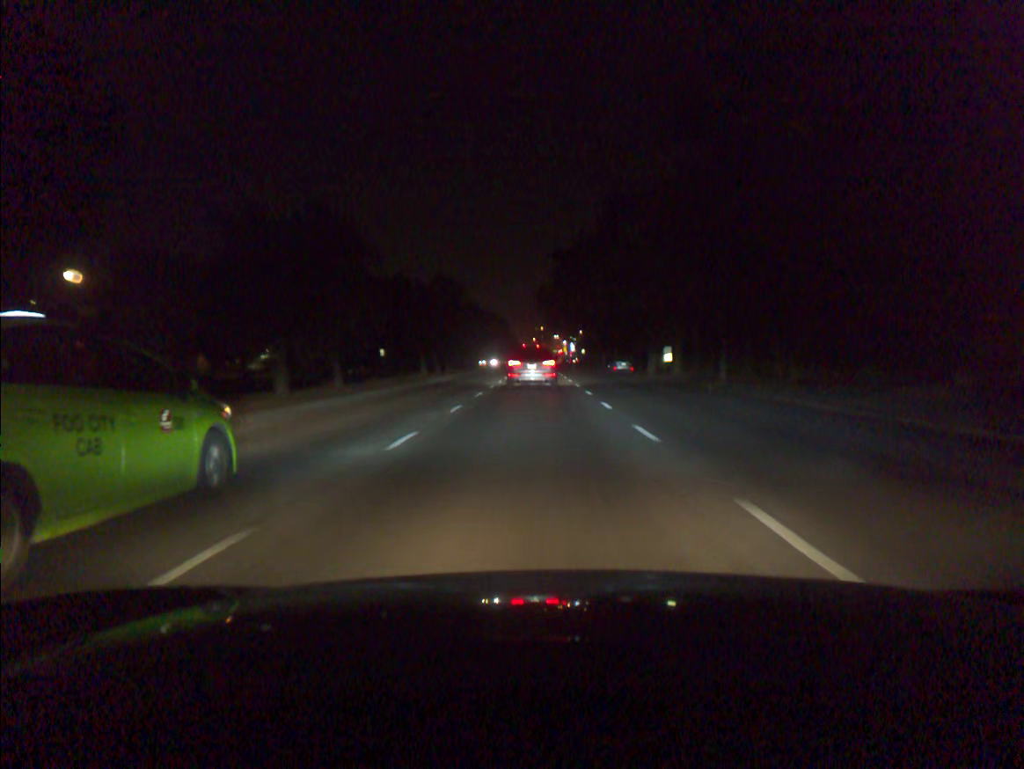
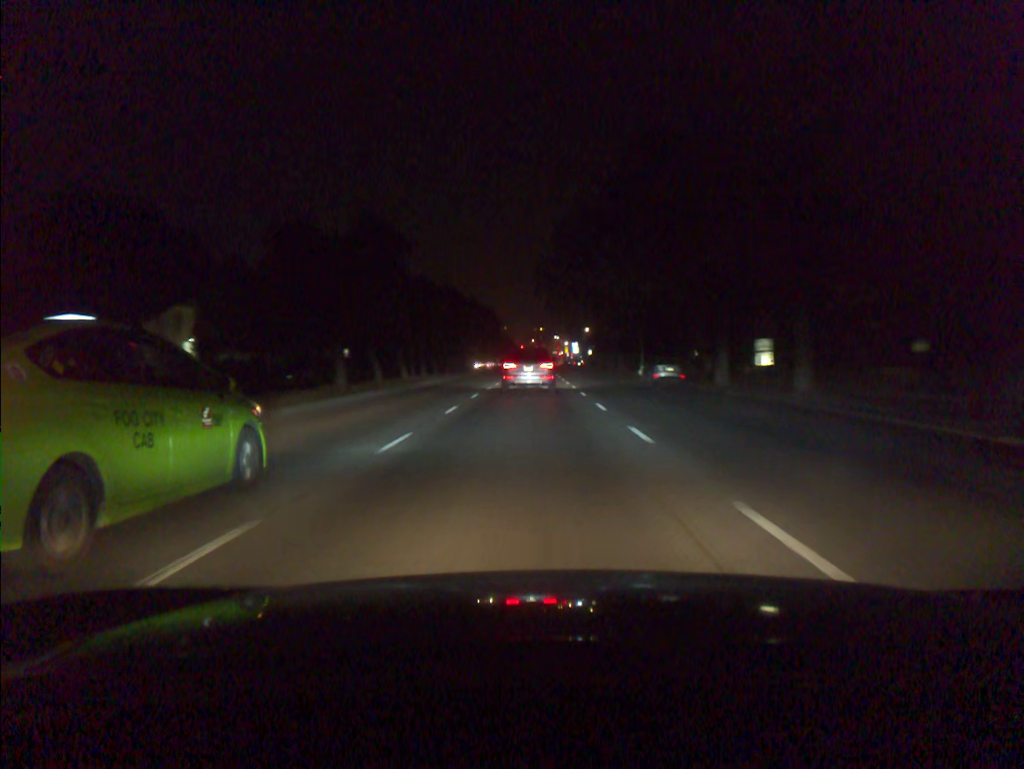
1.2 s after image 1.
(0.0, +21.8) m; 0°
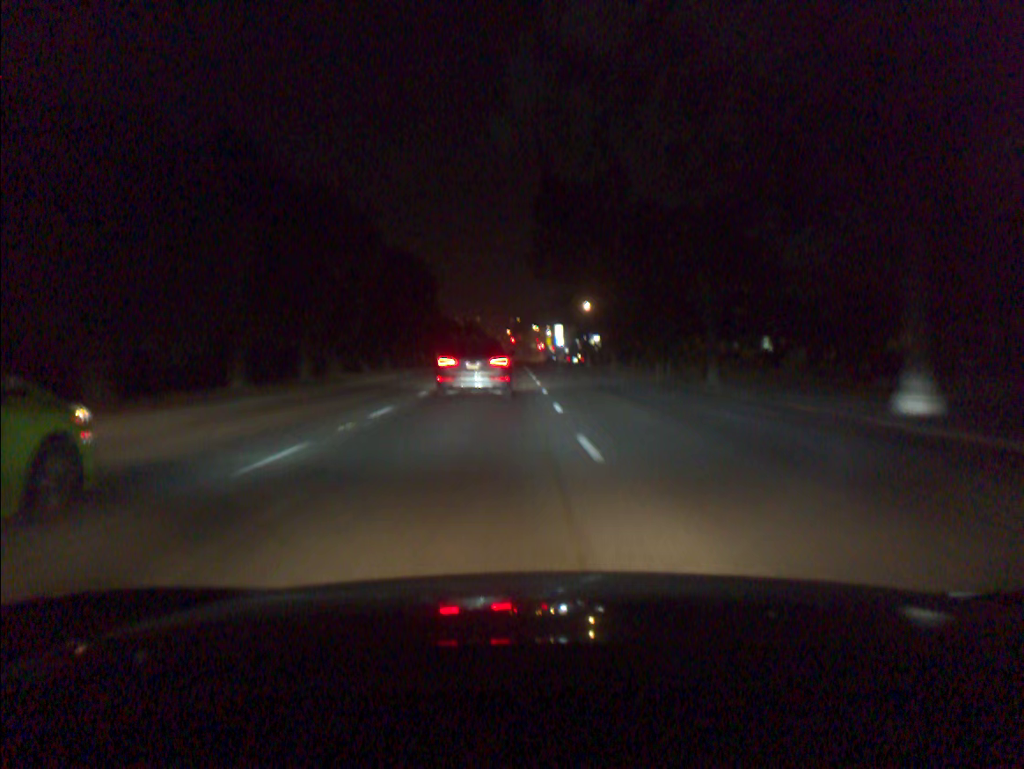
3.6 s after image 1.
(+0.4, +45.7) m; +2°
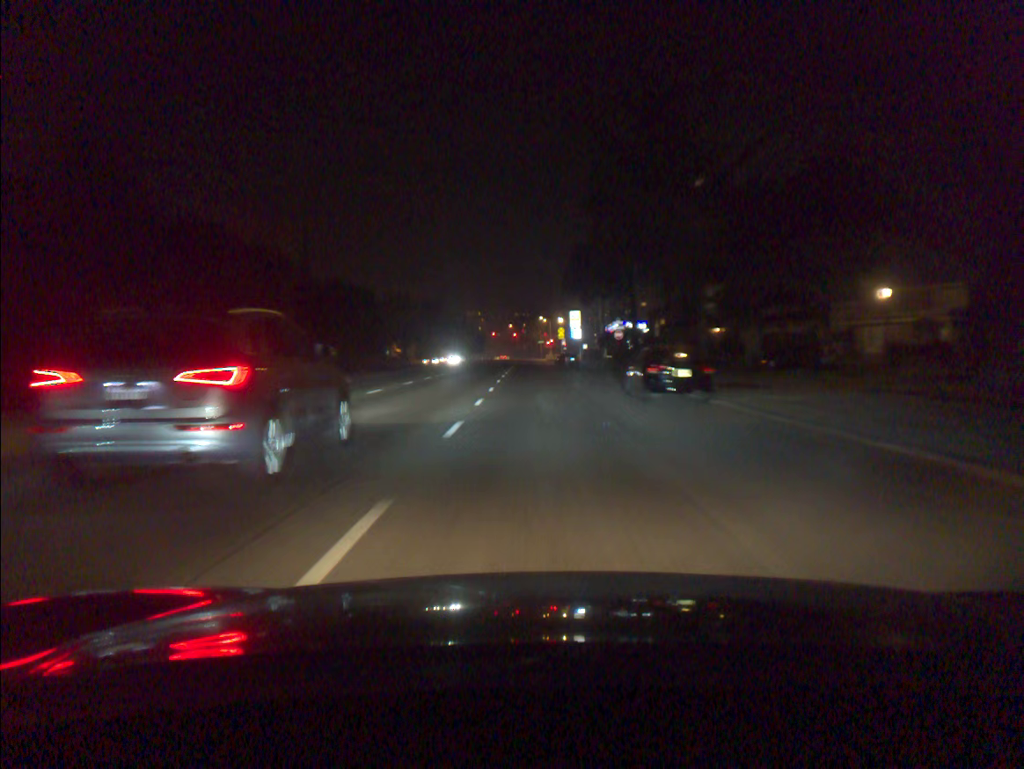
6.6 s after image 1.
(+0.1, +56.3) m; -1°
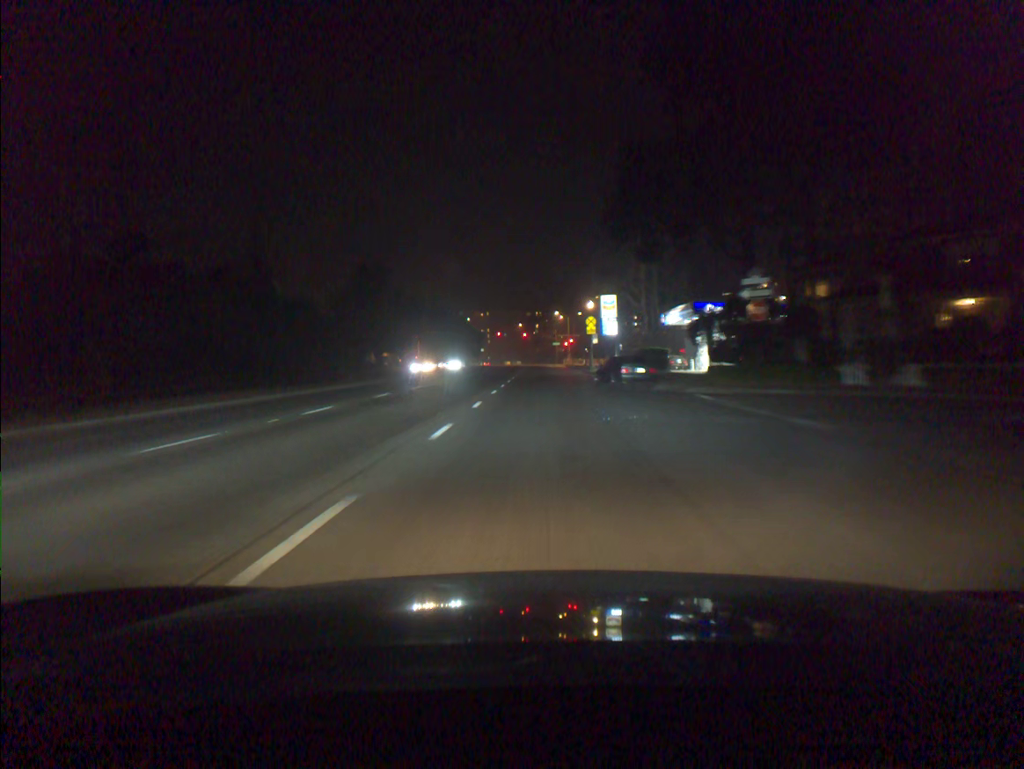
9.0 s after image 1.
(-0.4, +42.2) m; -1°
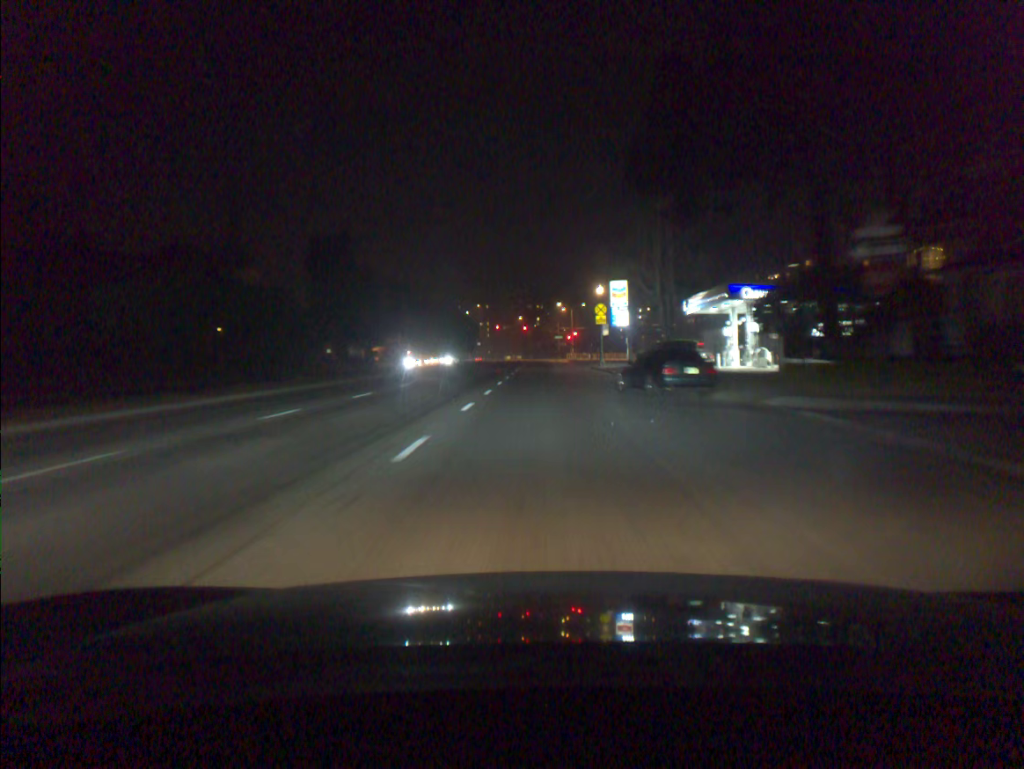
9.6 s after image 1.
(0.0, +10.2) m; 0°
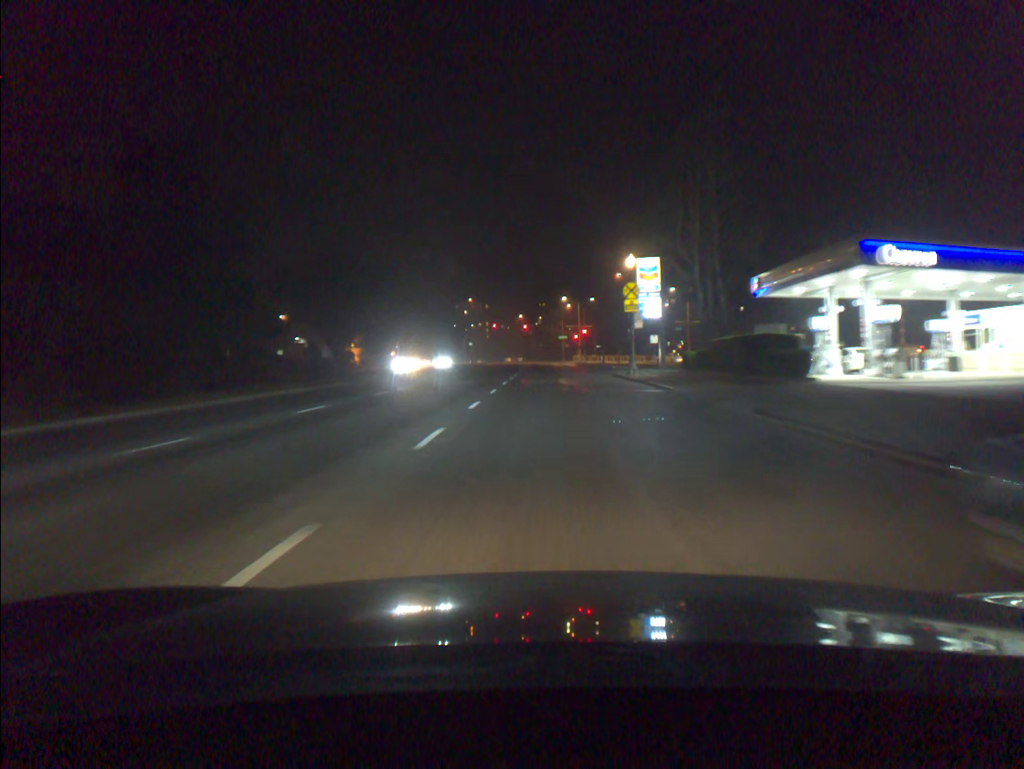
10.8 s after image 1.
(0.0, +19.9) m; 0°
